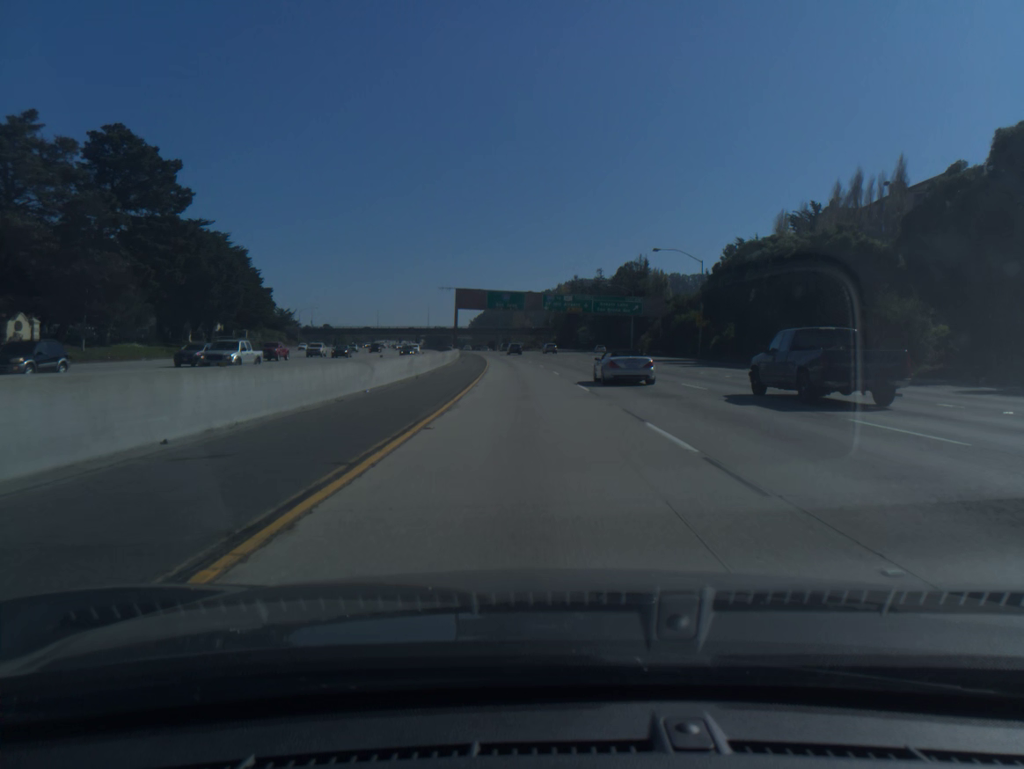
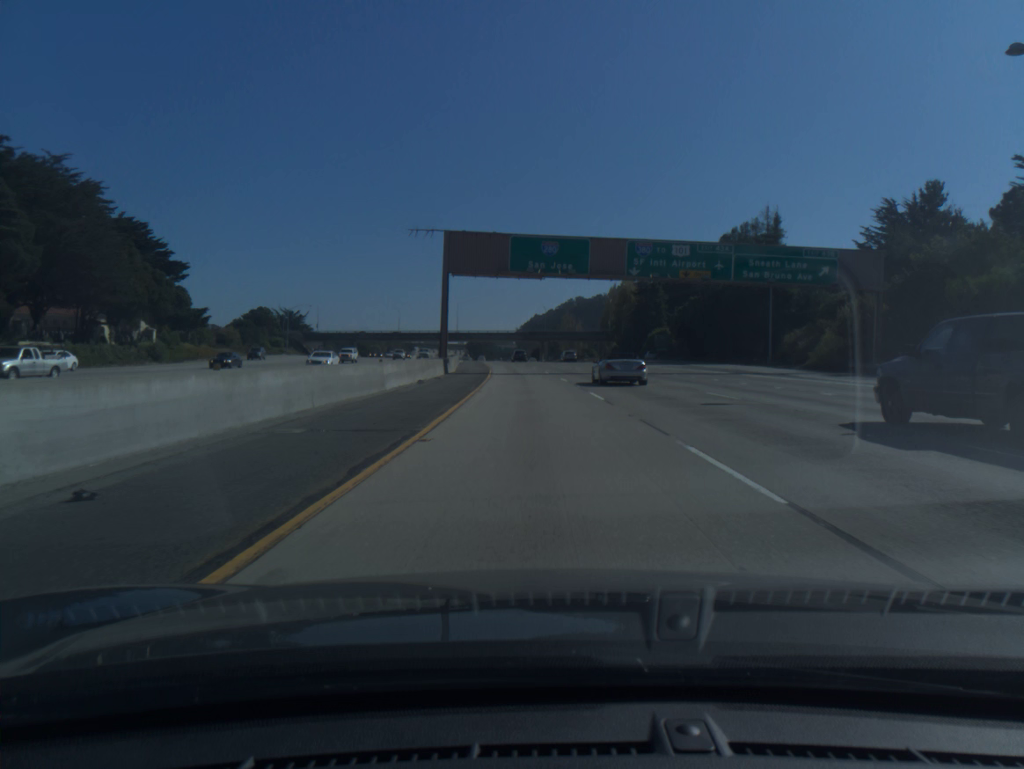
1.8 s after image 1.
(-1.9, +59.8) m; -4°
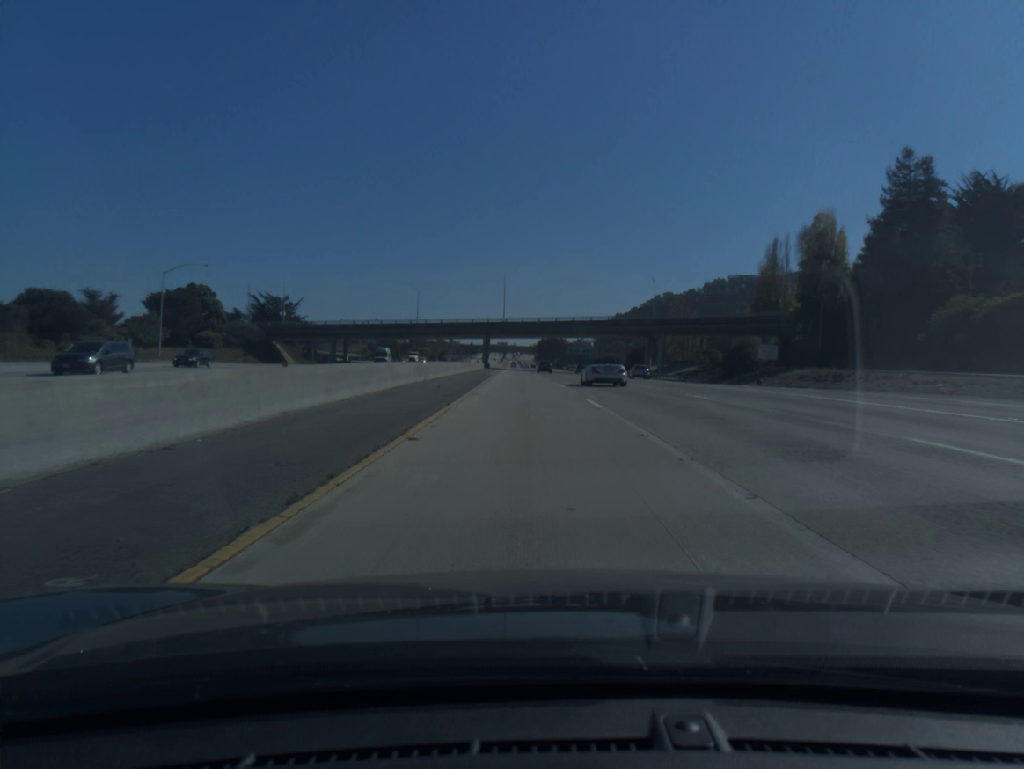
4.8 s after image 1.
(-4.6, +99.5) m; -6°
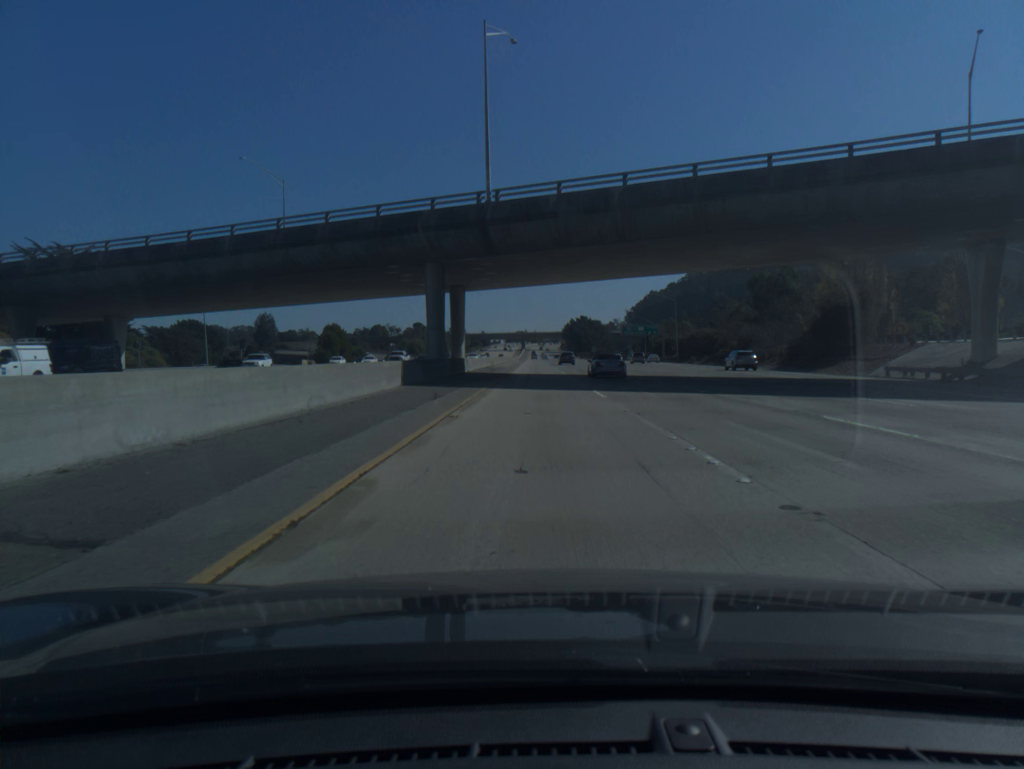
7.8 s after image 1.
(-2.6, +100.6) m; -2°
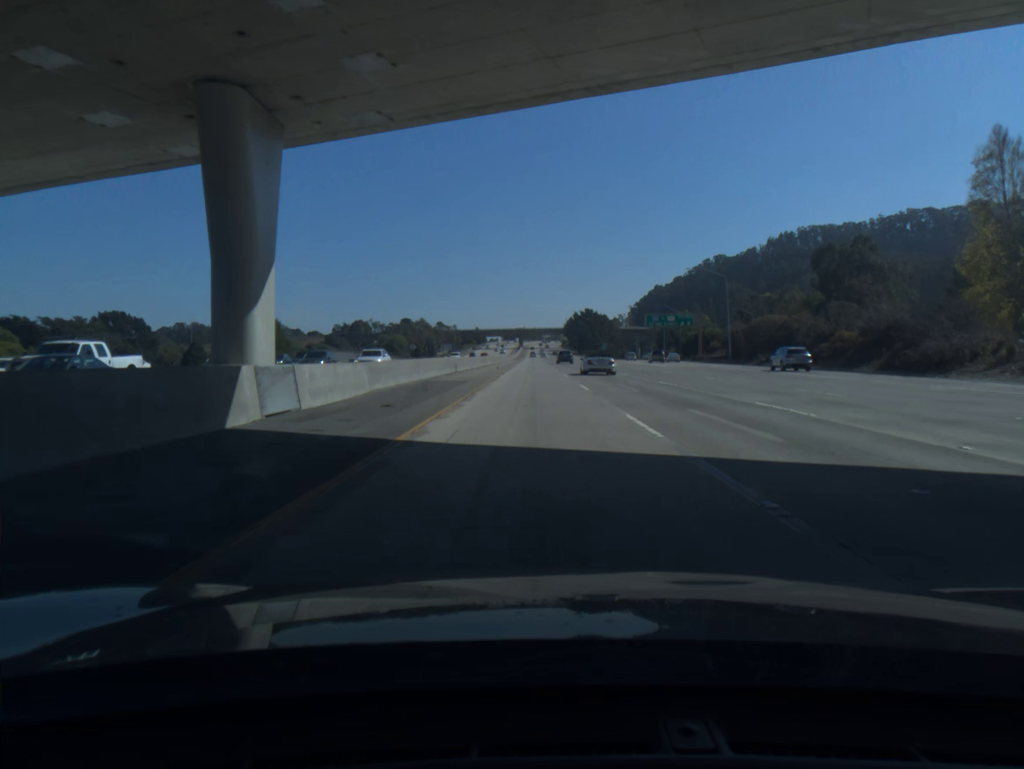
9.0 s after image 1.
(+0.1, +40.4) m; 0°
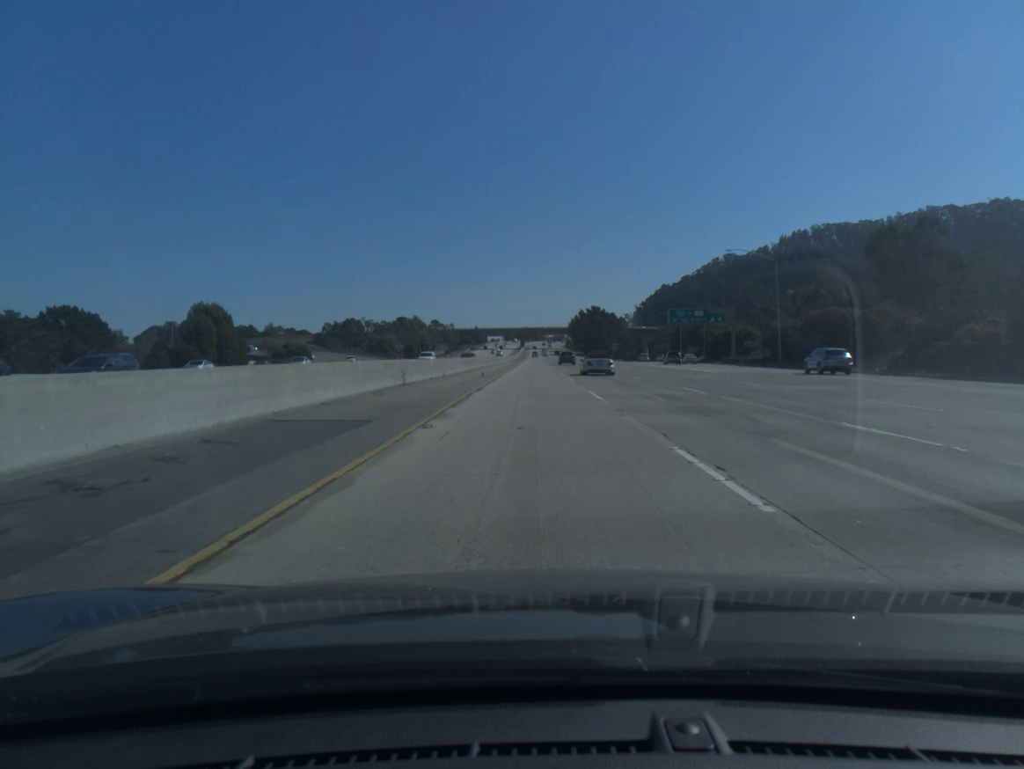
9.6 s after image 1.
(0.0, +20.2) m; 0°
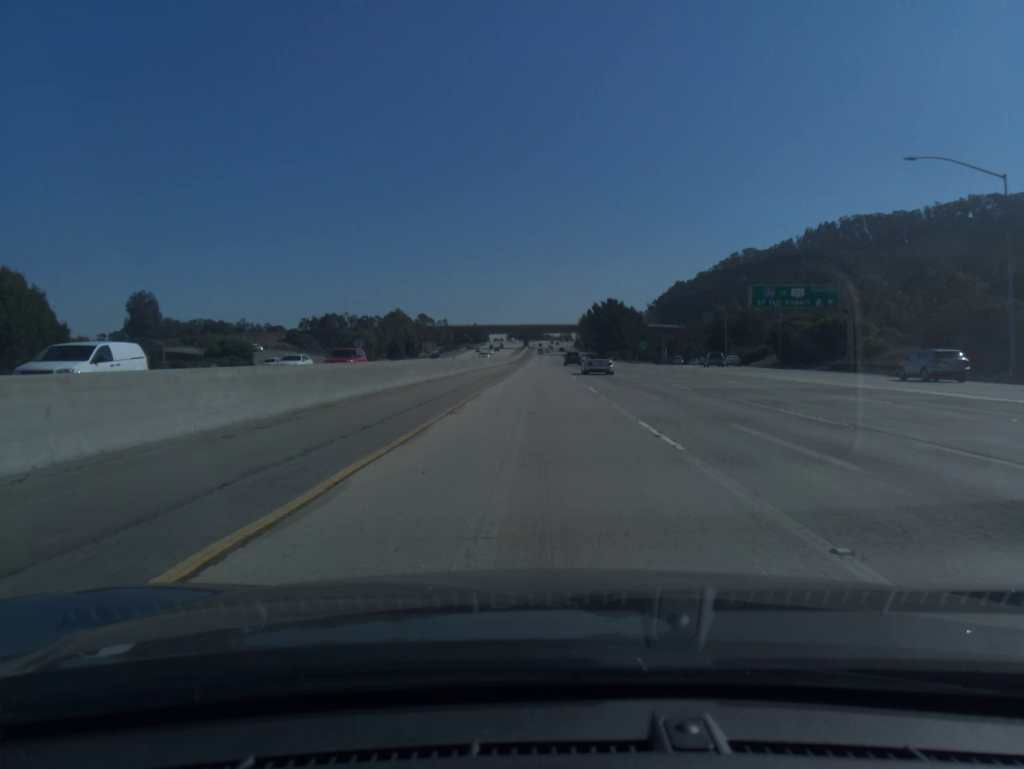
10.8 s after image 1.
(-0.1, +40.4) m; 0°
